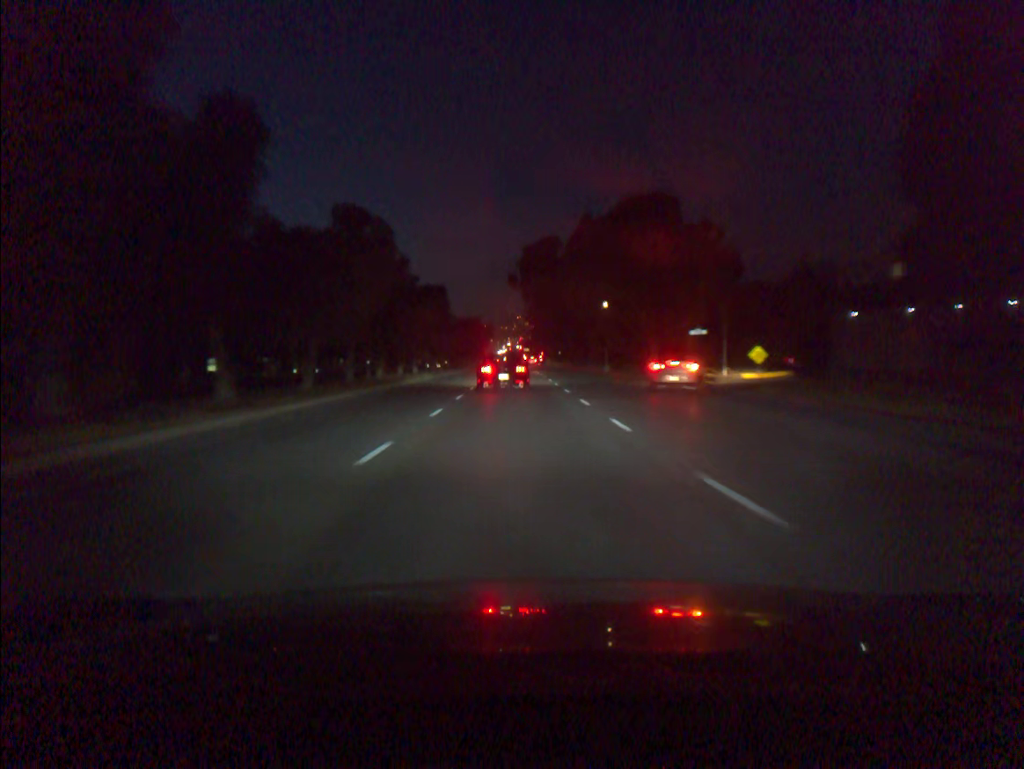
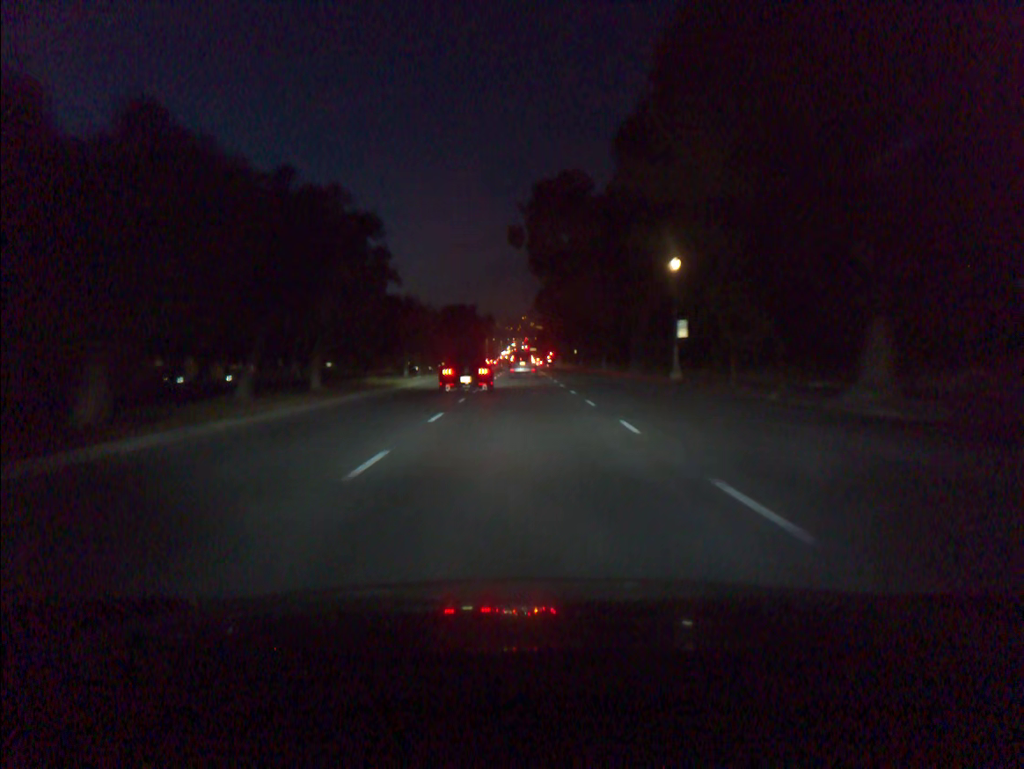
(-0.1, +30.0) m; 0°
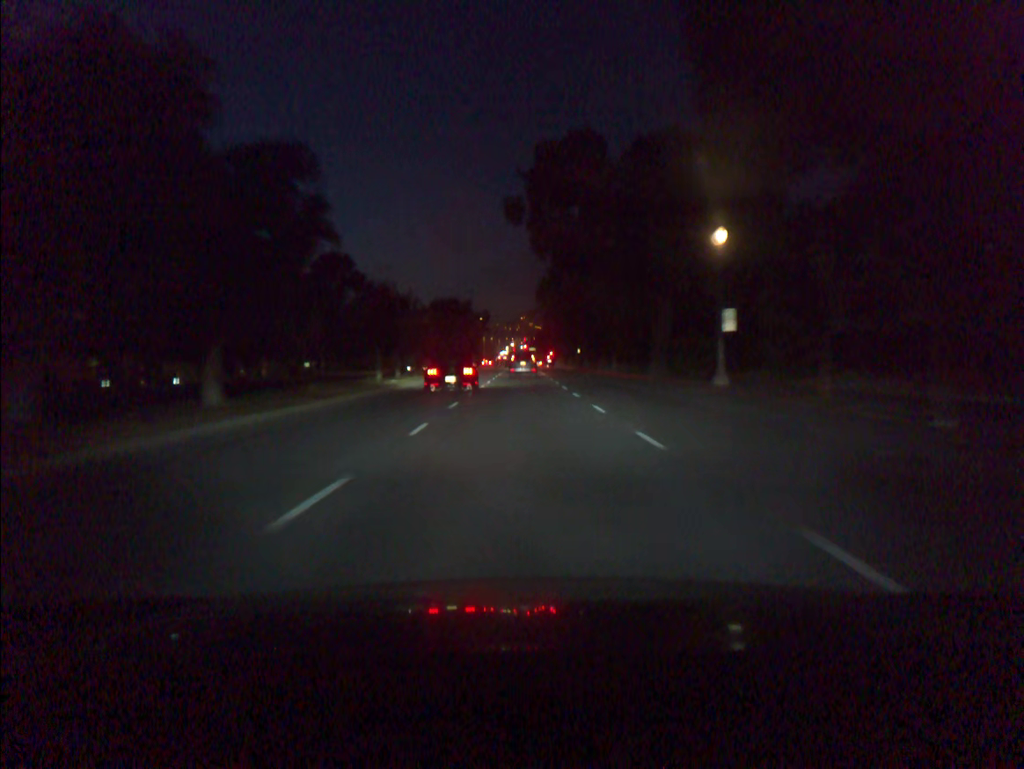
(0.0, +9.7) m; 0°
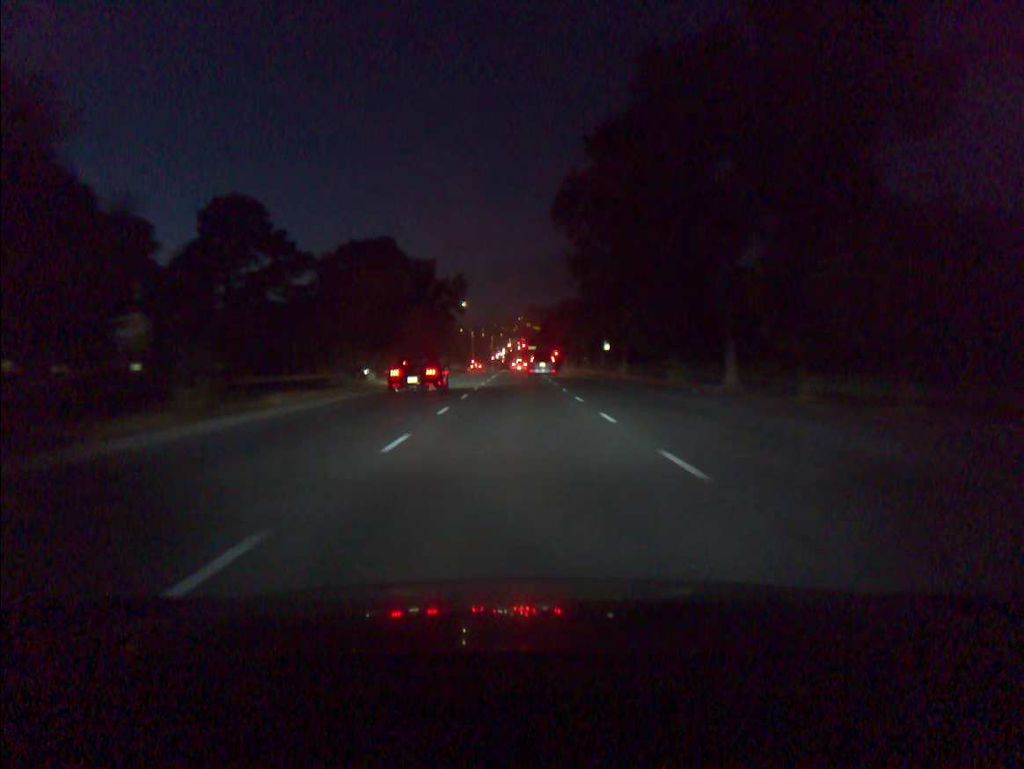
(+0.1, +38.8) m; 0°
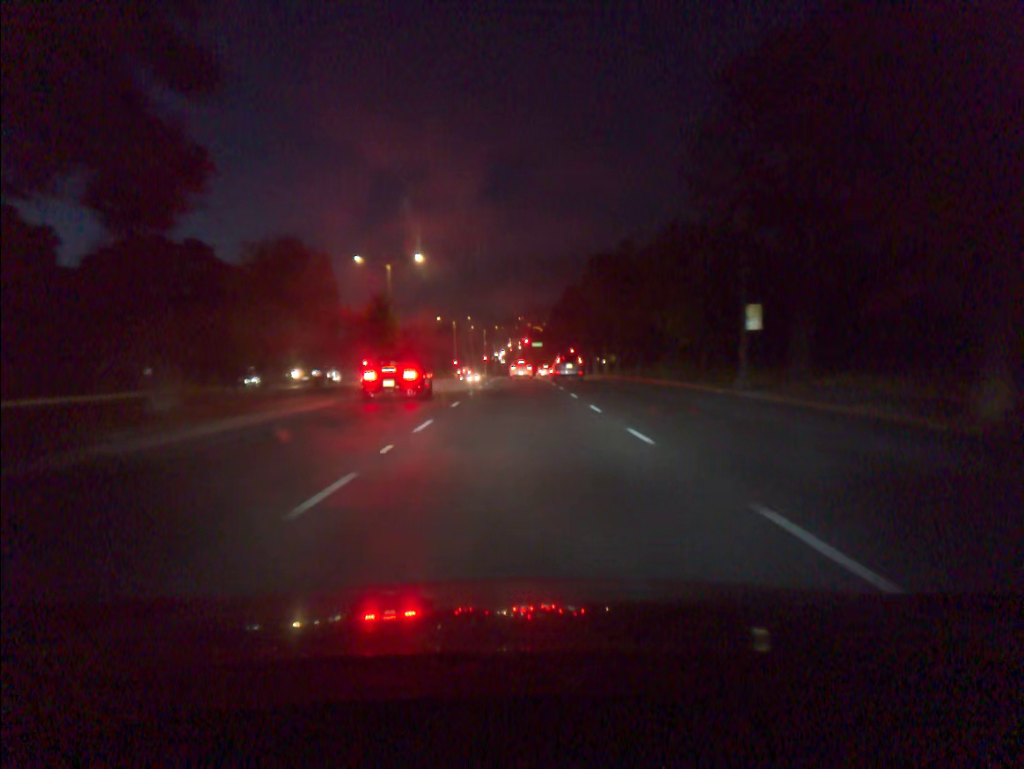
(0.0, +47.7) m; 0°
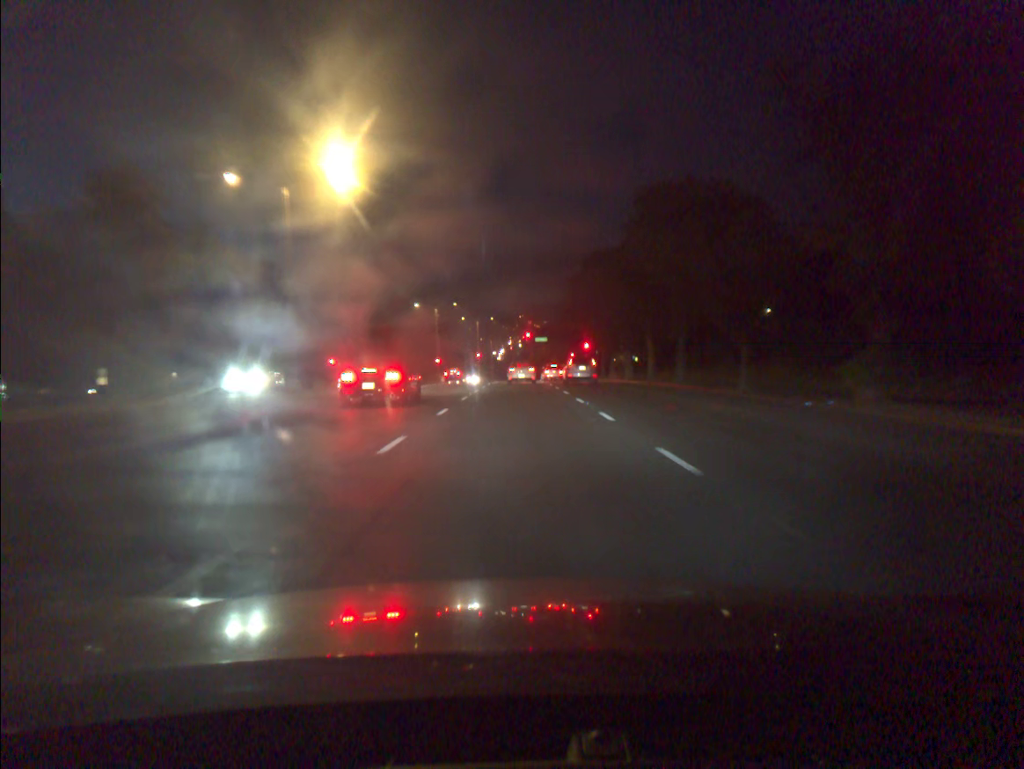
(0.0, +25.5) m; 0°
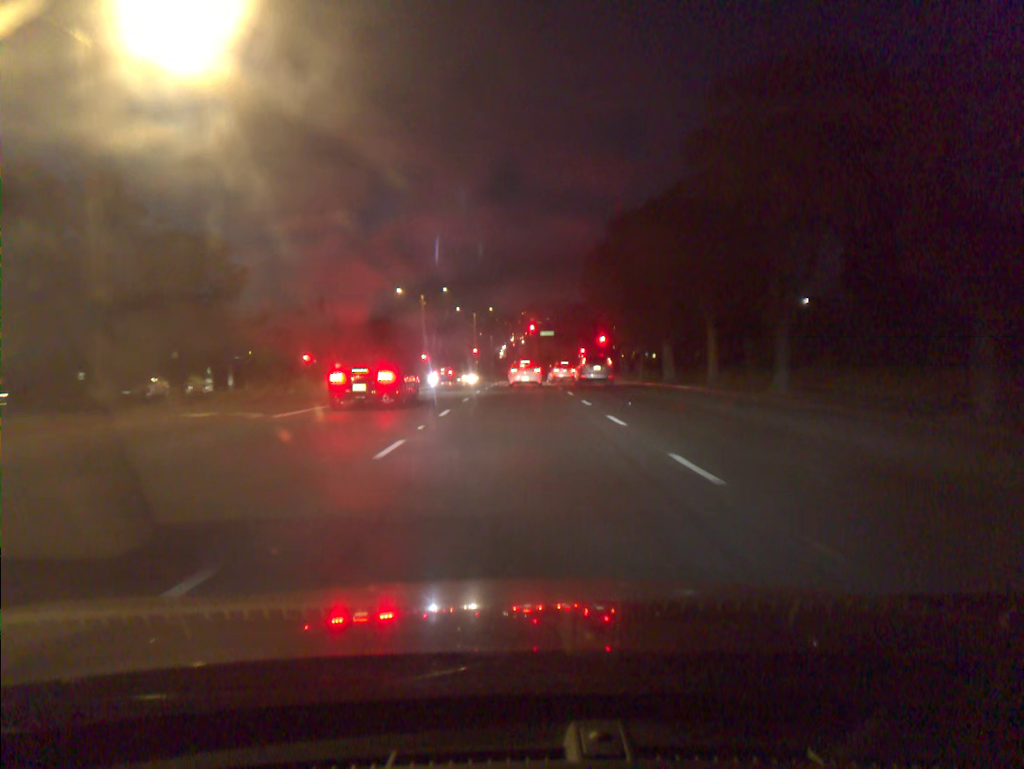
(0.0, +15.2) m; 0°
